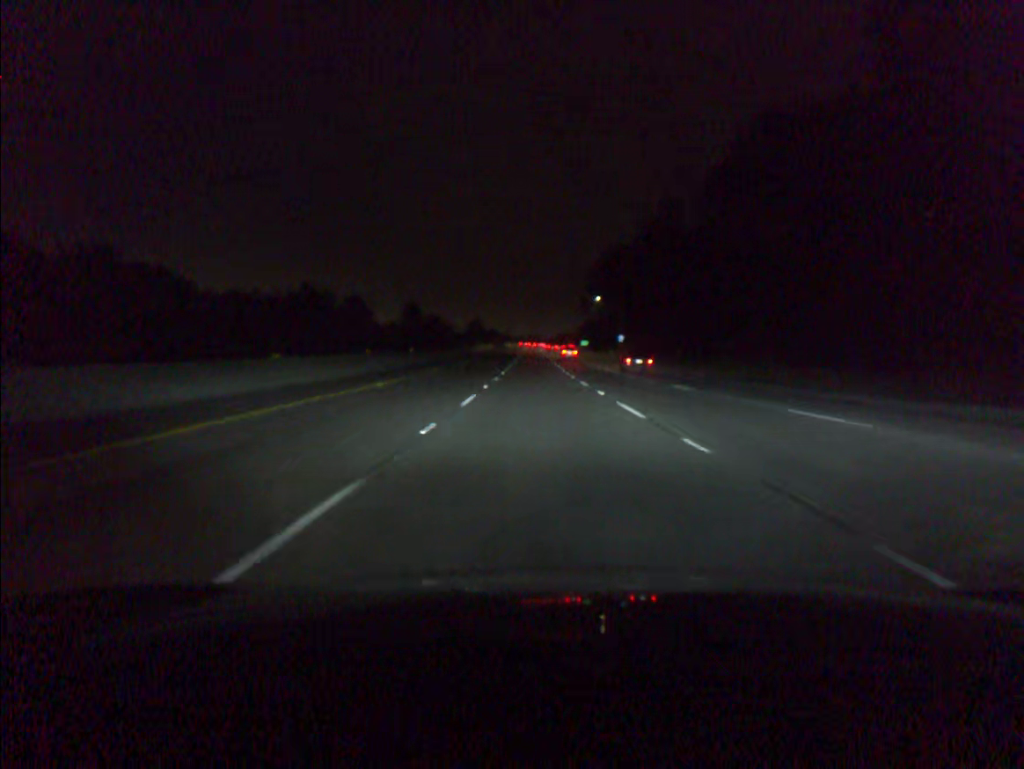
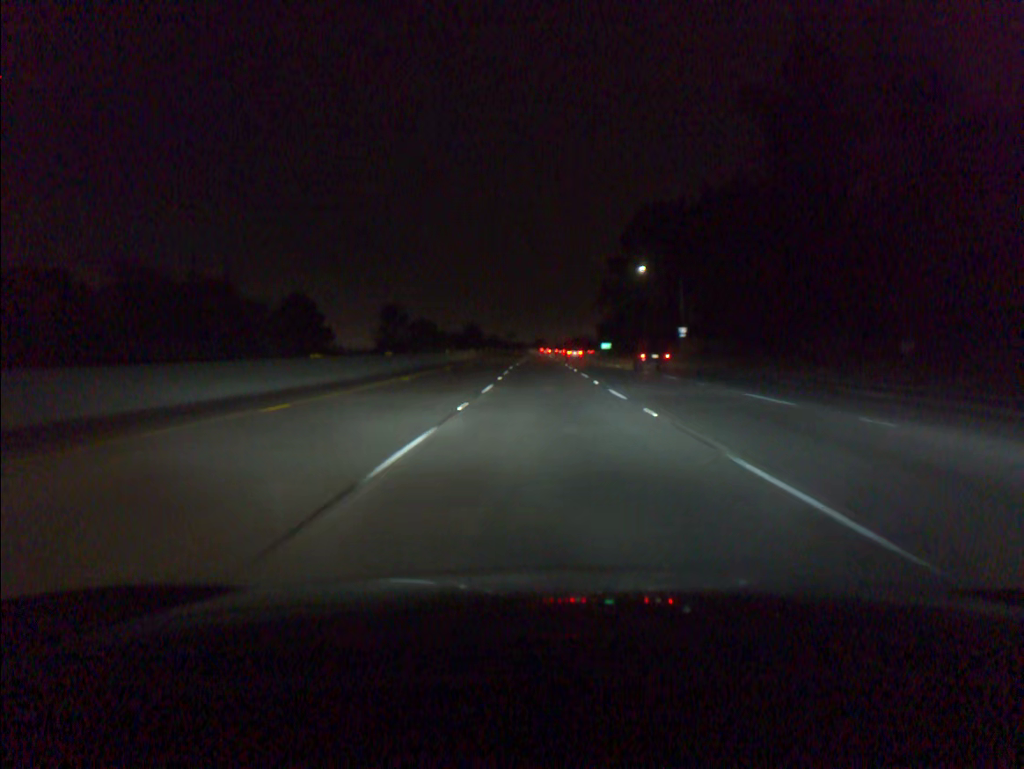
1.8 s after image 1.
(-0.5, +54.2) m; -1°
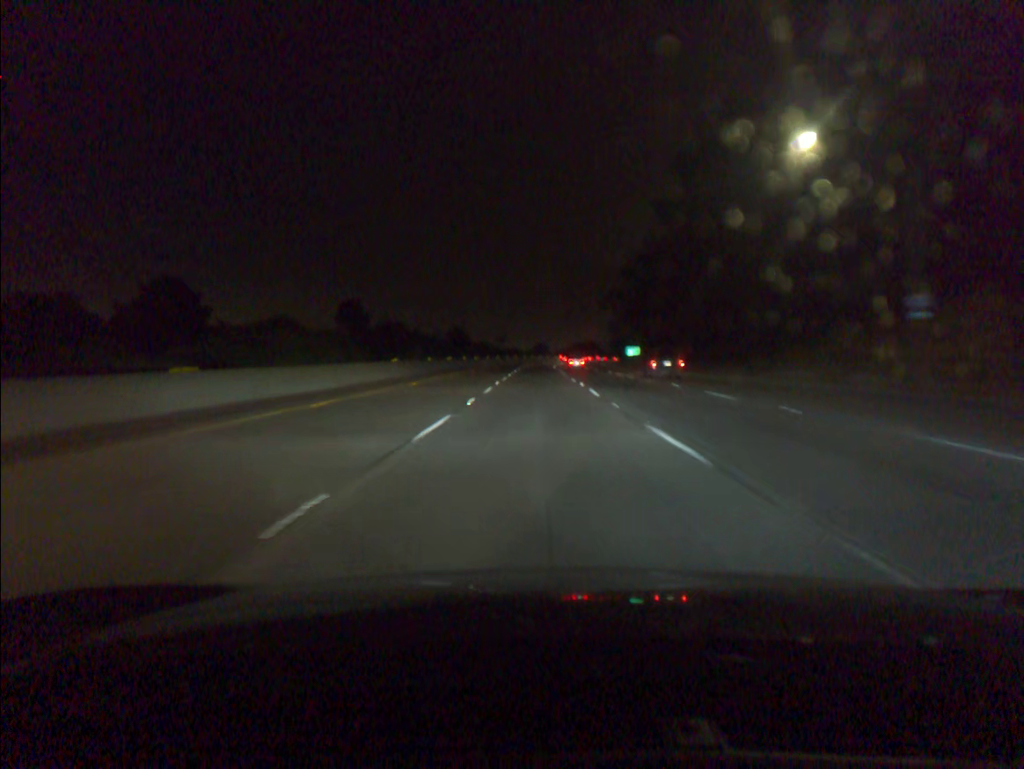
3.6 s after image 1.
(+0.1, +54.3) m; 0°
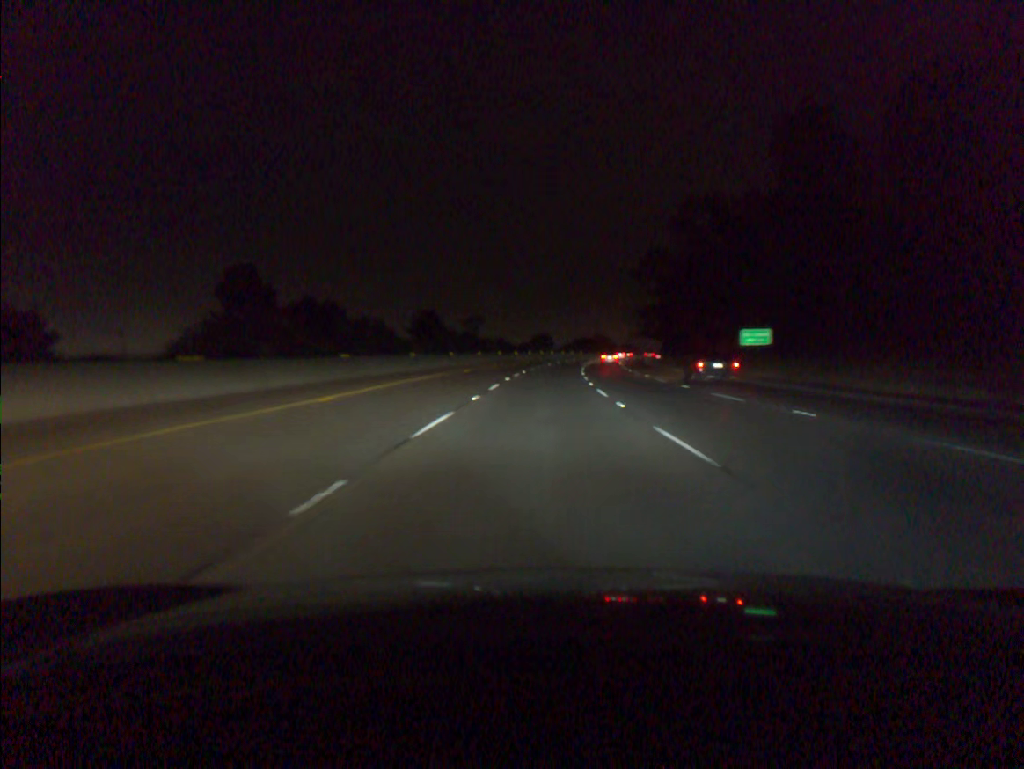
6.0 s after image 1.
(-0.2, +73.0) m; 0°
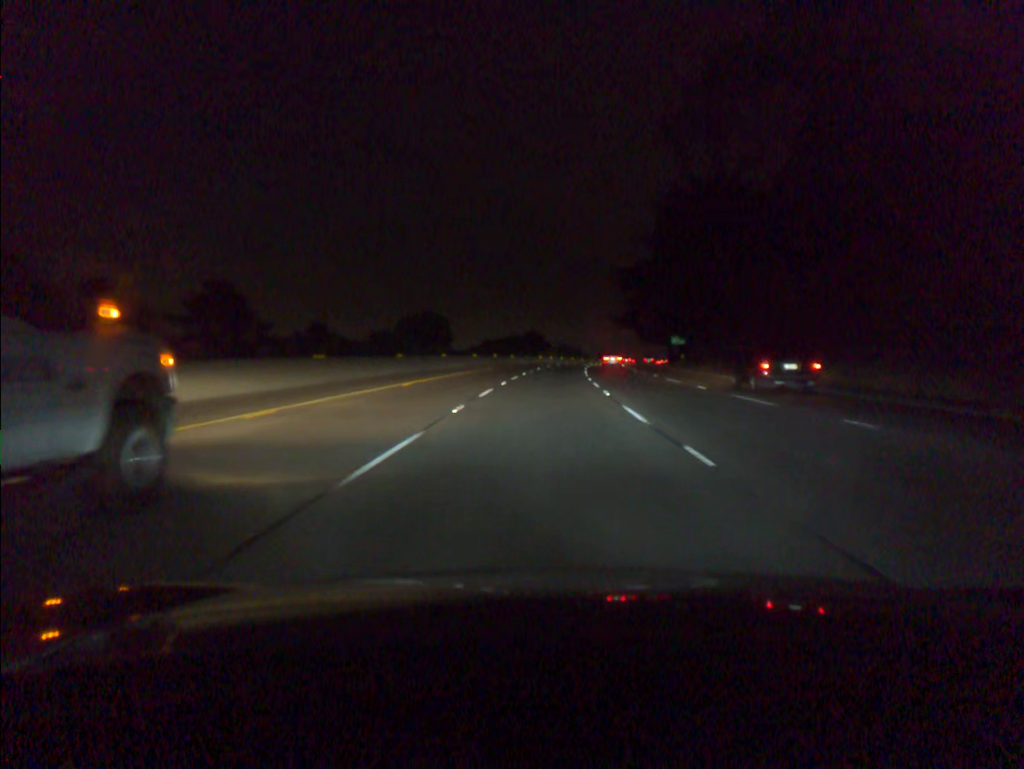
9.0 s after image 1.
(+3.8, +91.5) m; +6°
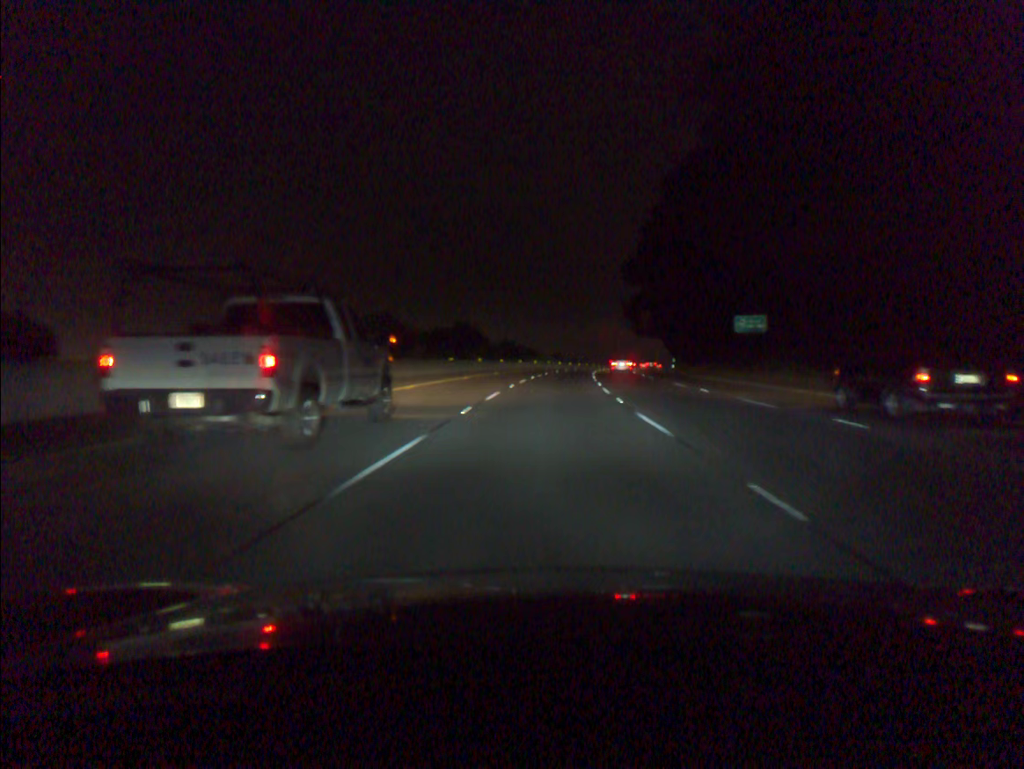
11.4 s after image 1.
(+2.5, +73.1) m; +4°
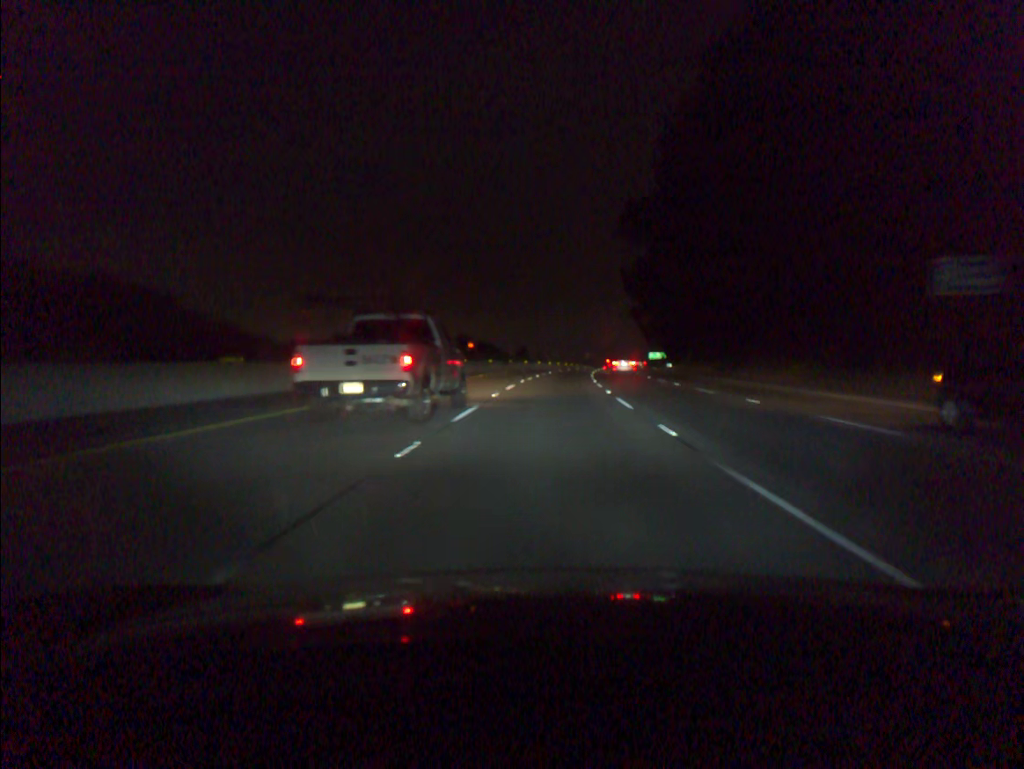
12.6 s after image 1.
(+0.8, +36.6) m; +3°
